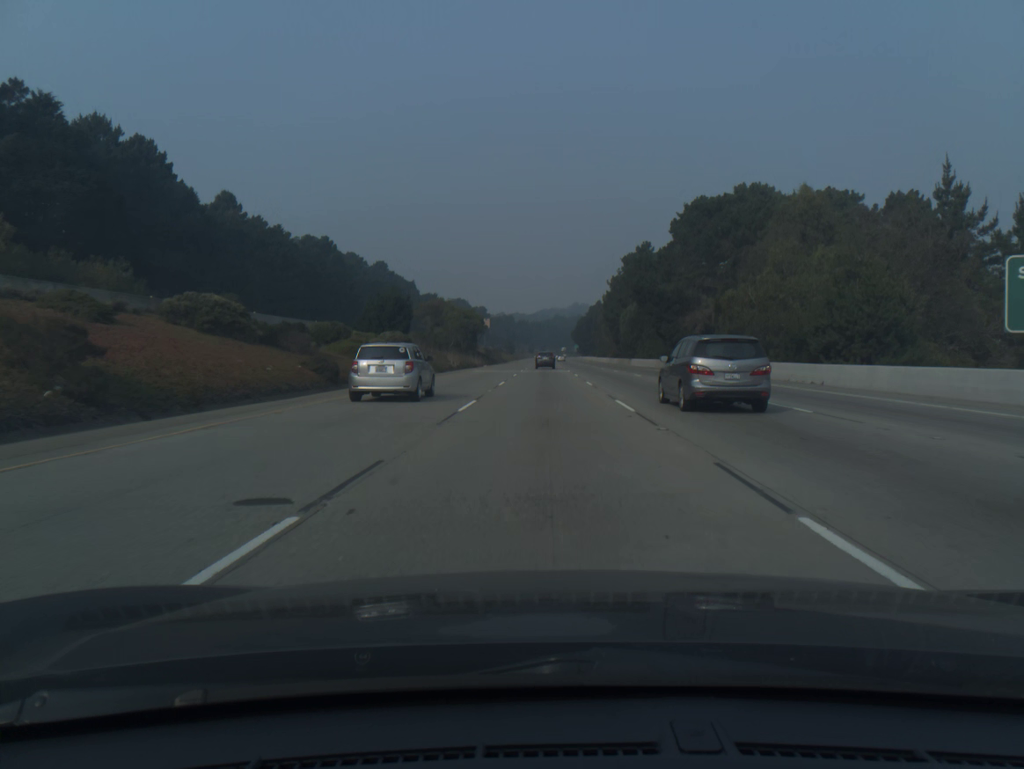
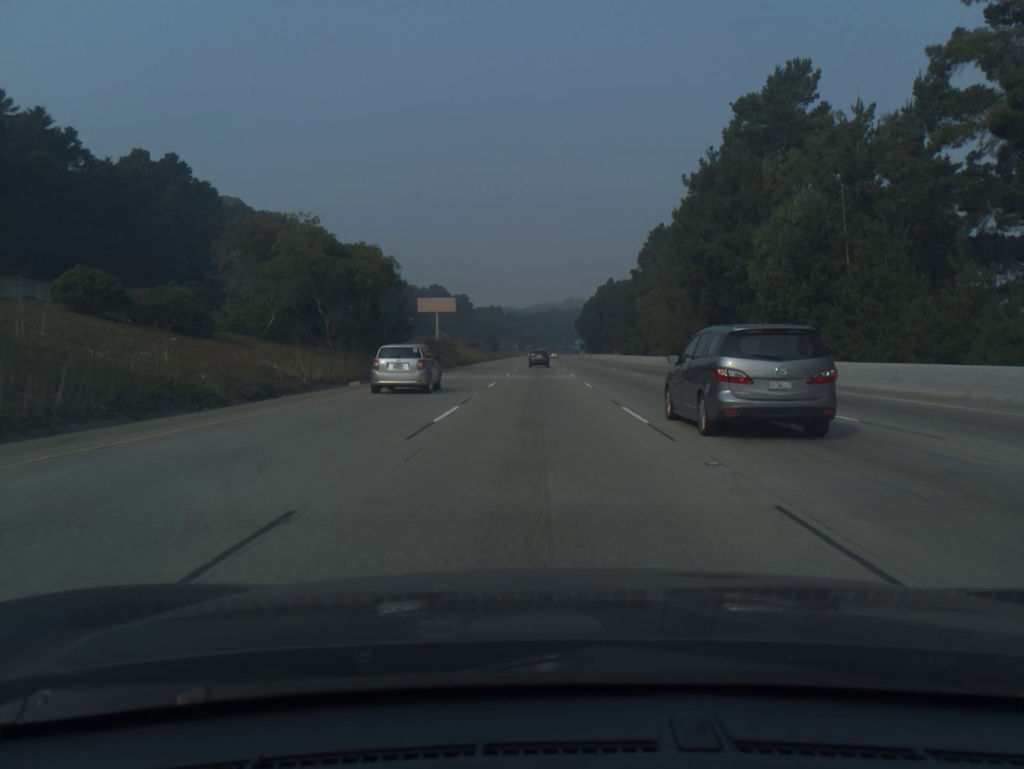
(+0.4, +75.9) m; +1°
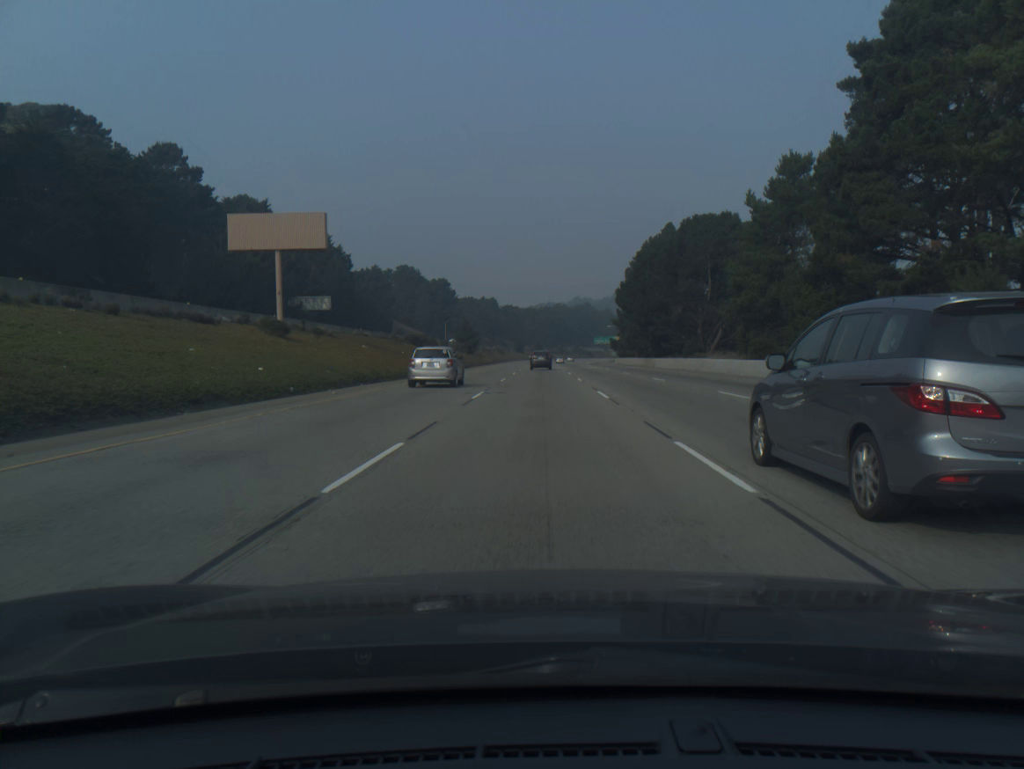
(-0.3, +94.5) m; 0°
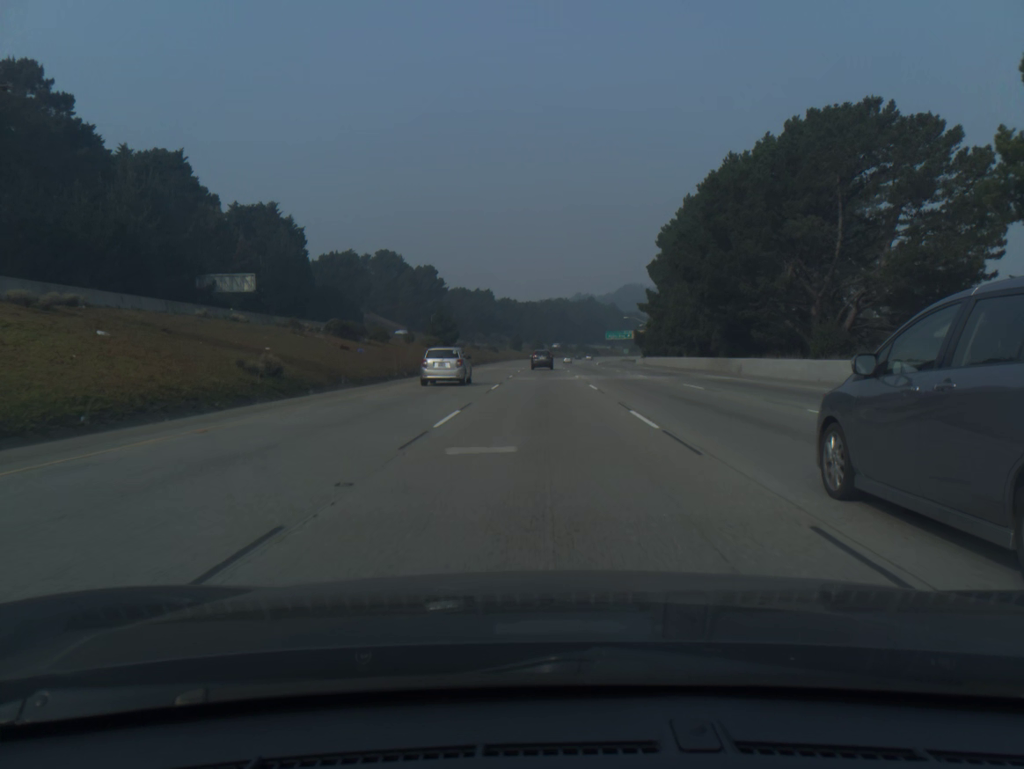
(0.0, +37.5) m; 0°
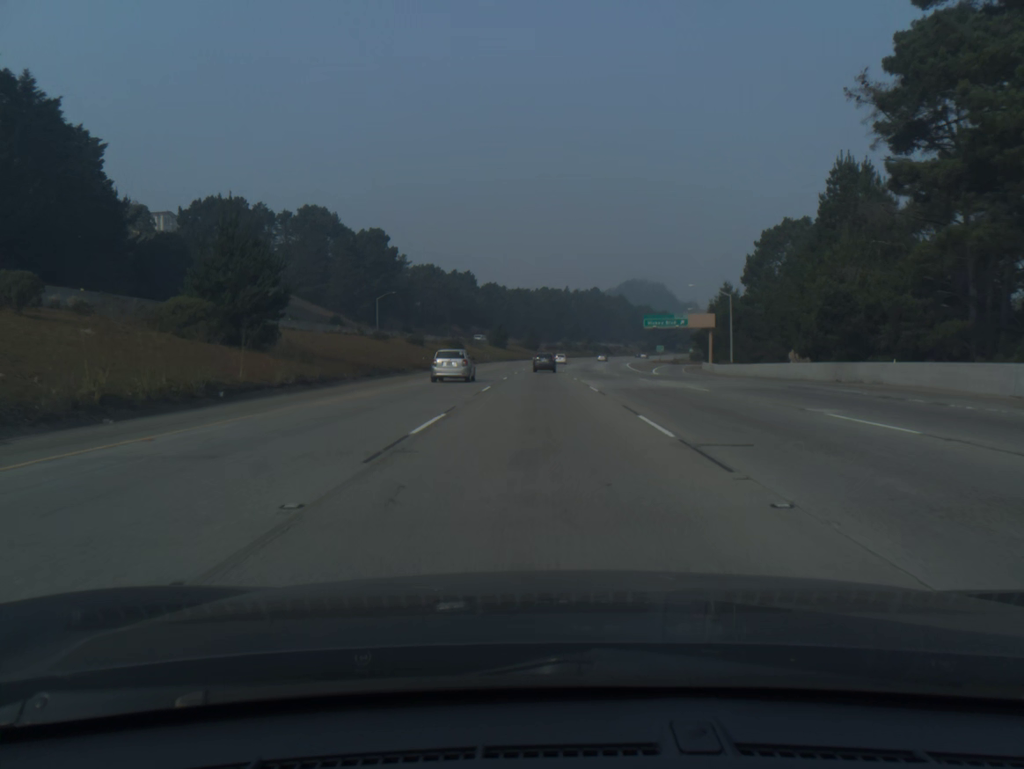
(+0.2, +74.6) m; 0°
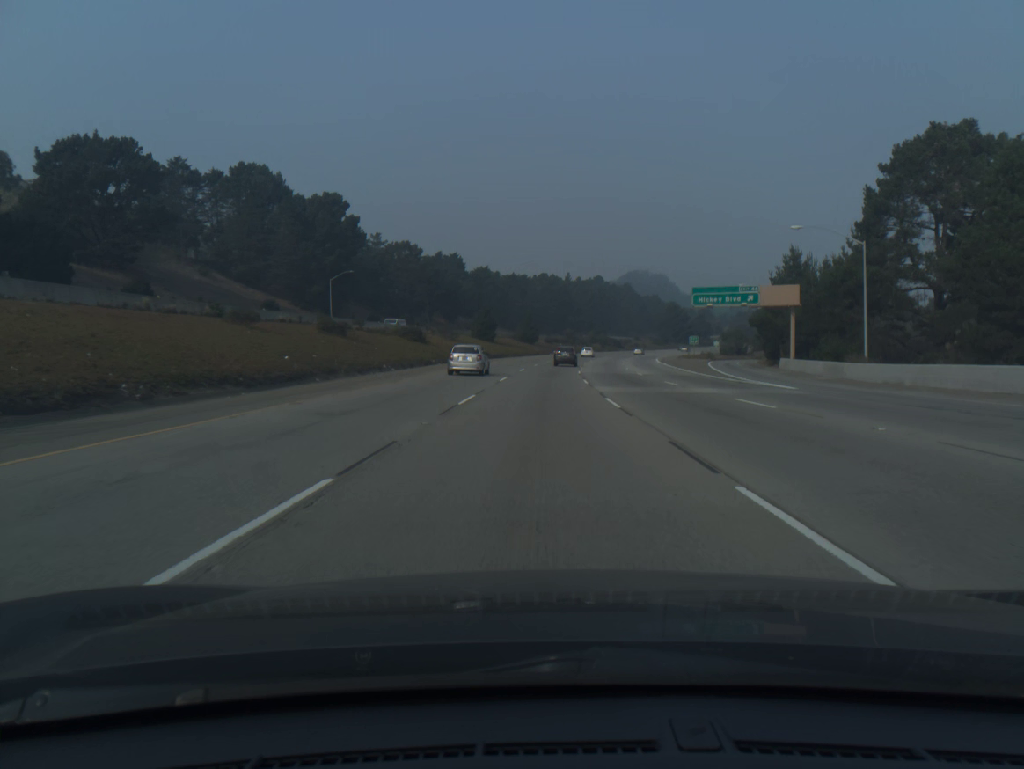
(0.0, +37.1) m; 0°
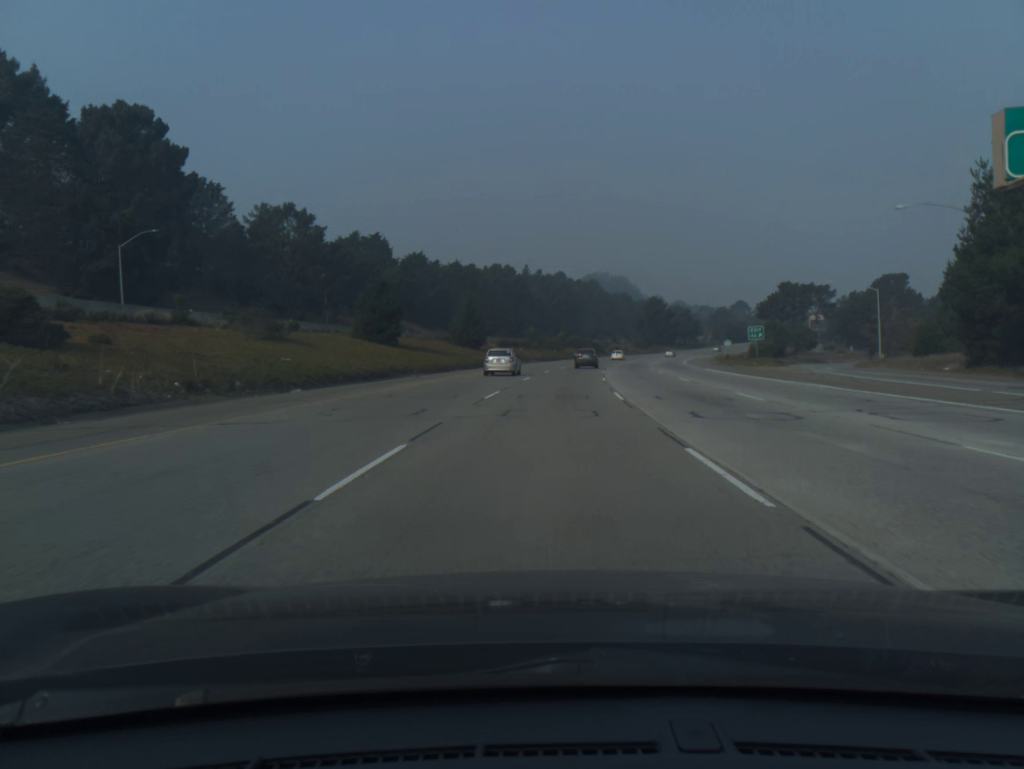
(+0.8, +55.5) m; +3°
